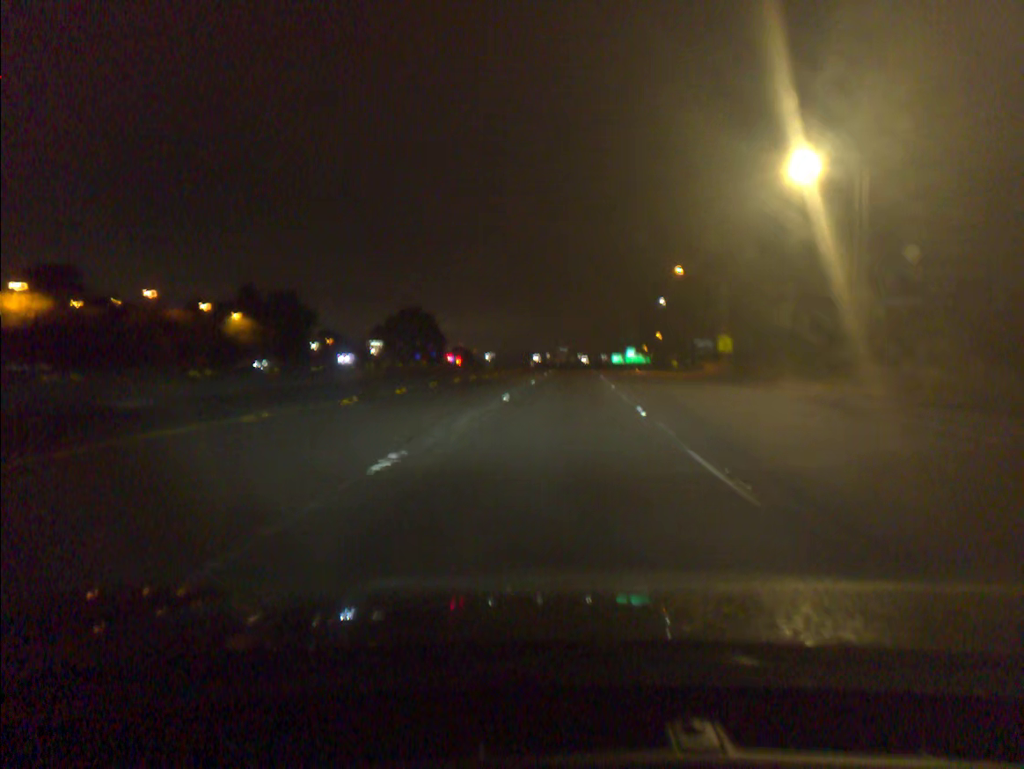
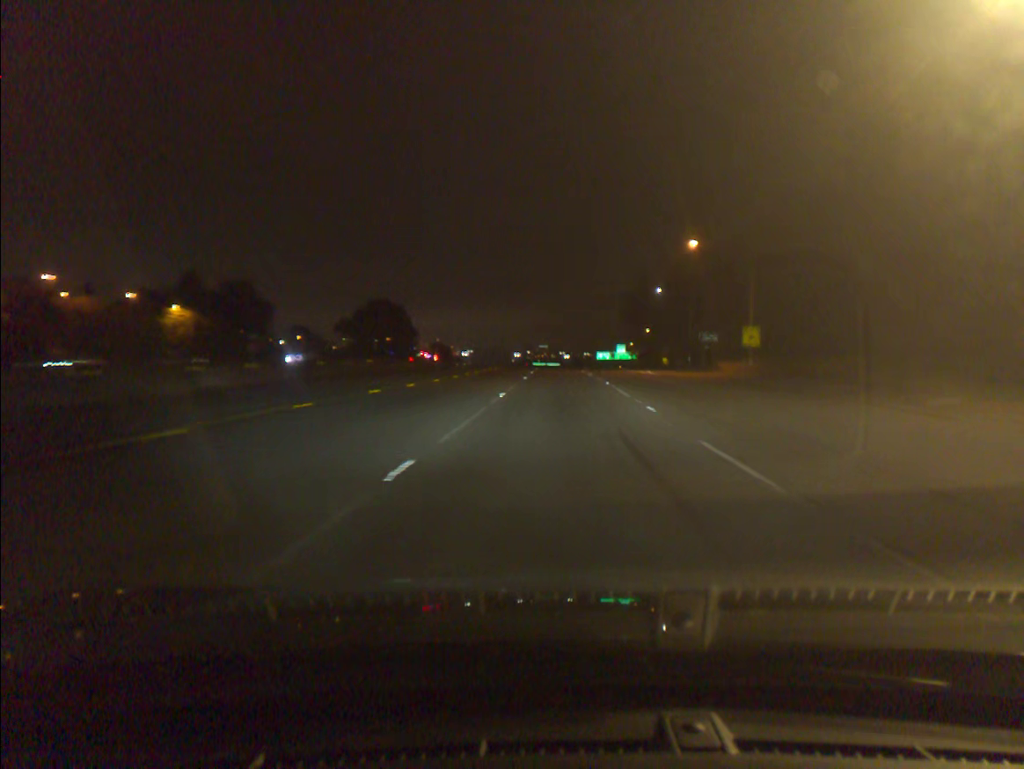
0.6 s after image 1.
(+0.2, +15.7) m; +2°
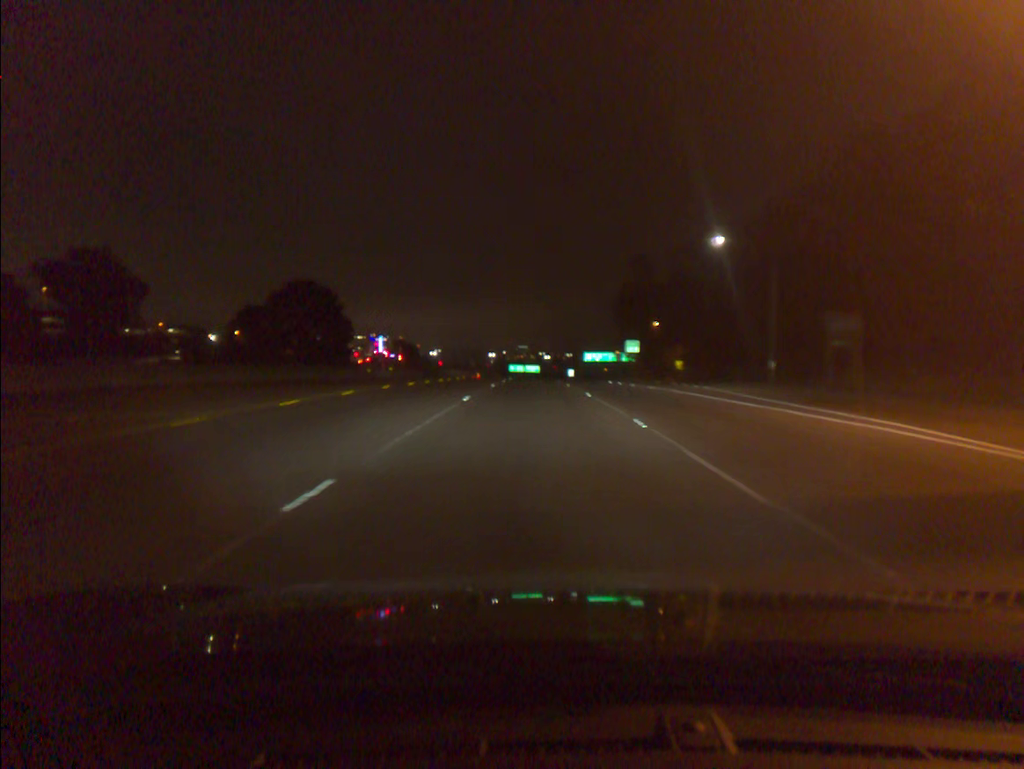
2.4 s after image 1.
(+1.1, +47.0) m; +1°
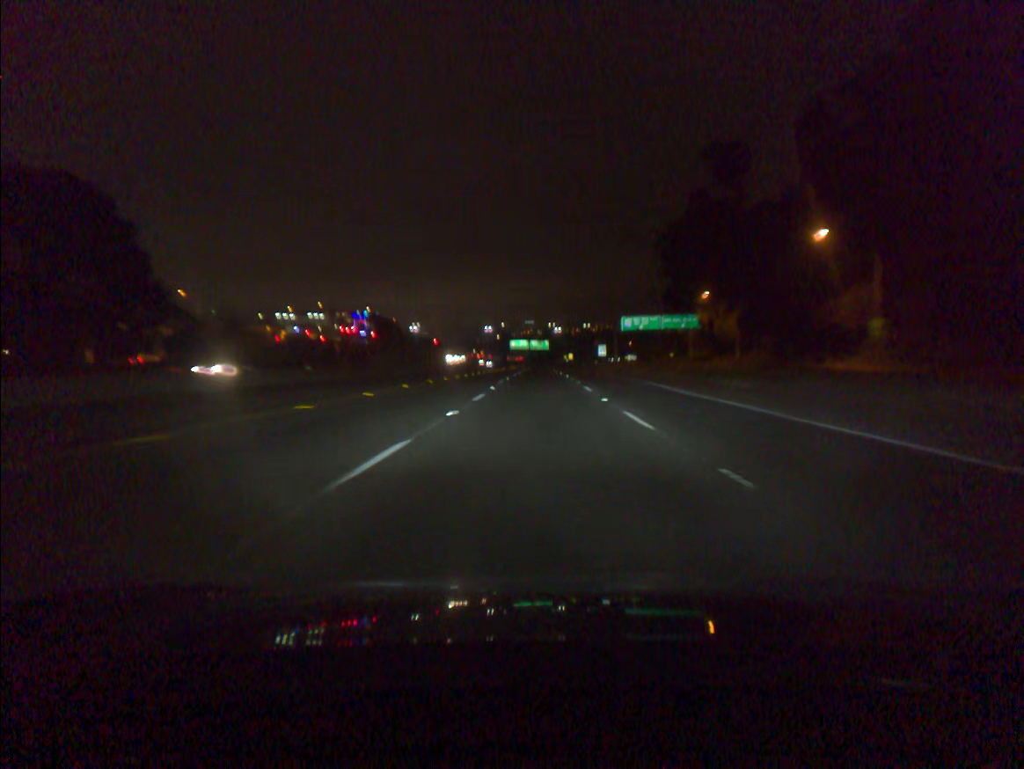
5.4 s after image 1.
(-0.8, +78.8) m; -1°
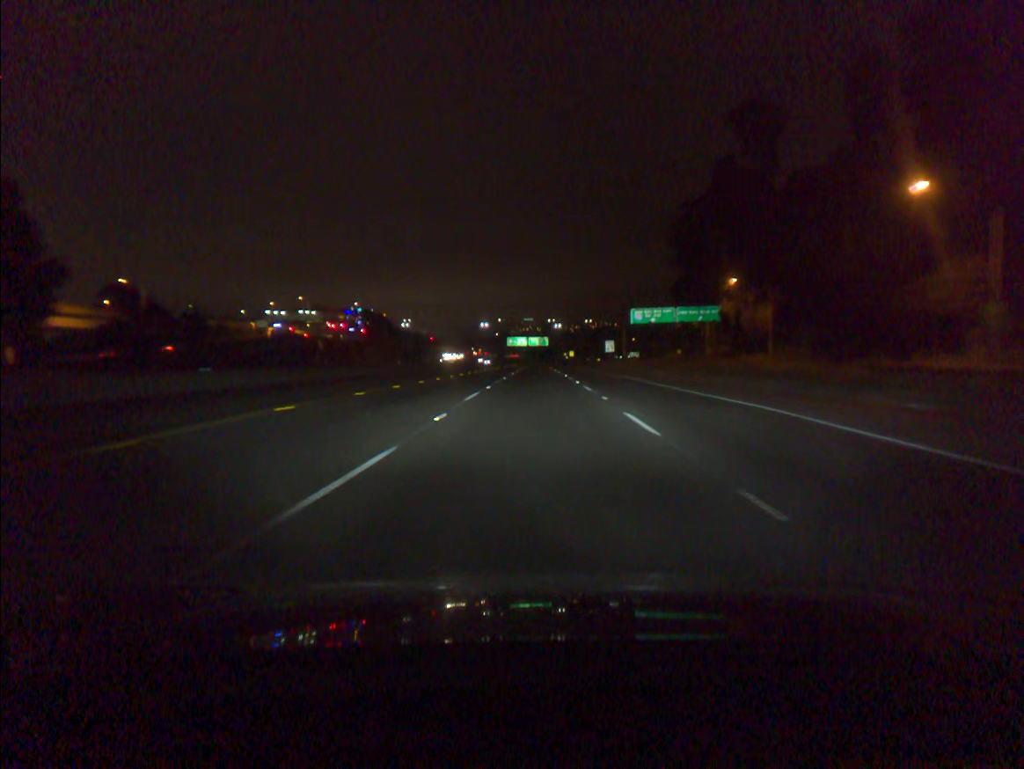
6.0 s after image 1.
(0.0, +15.9) m; 0°
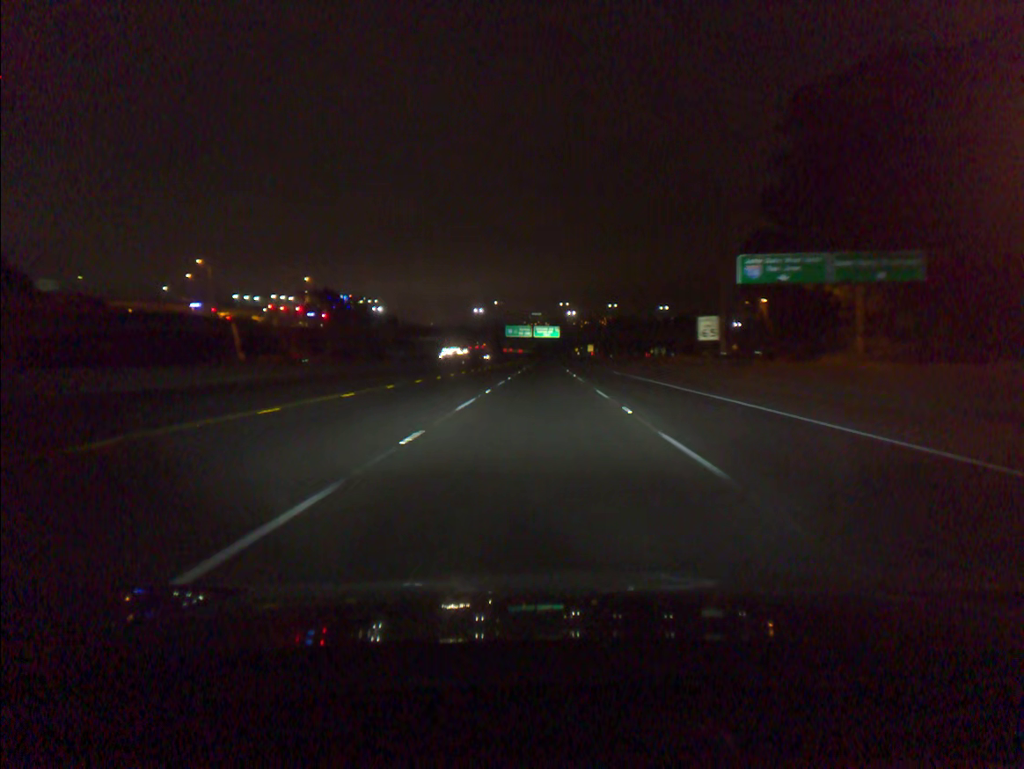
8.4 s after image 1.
(-0.3, +63.0) m; -1°
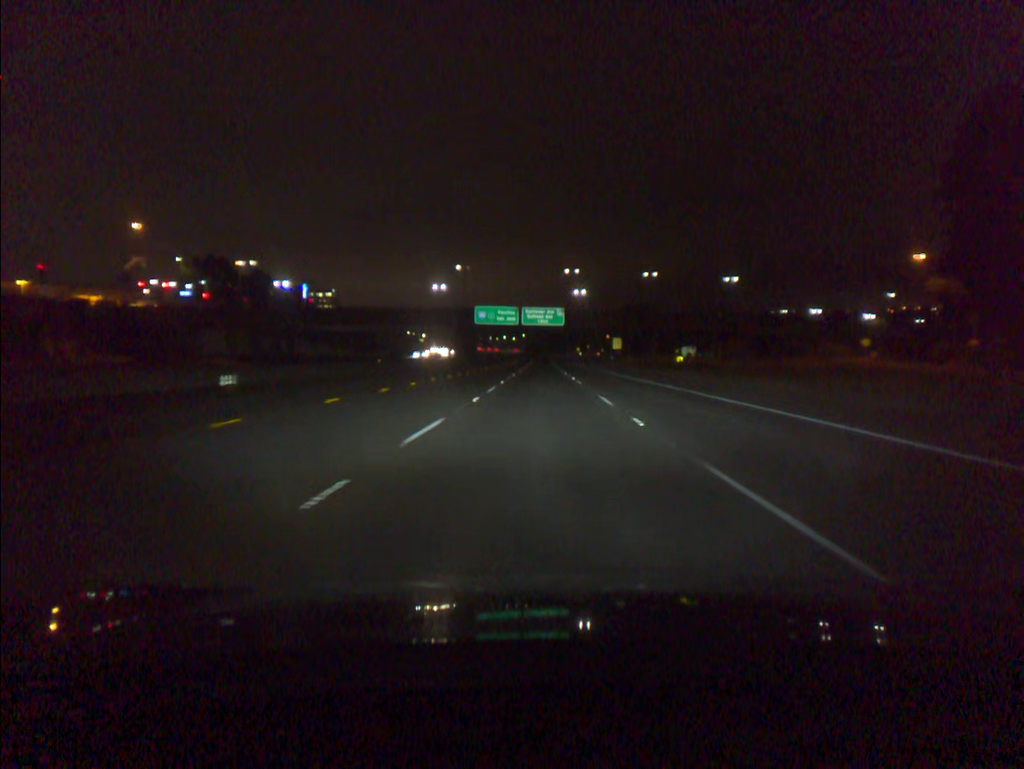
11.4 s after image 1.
(+0.5, +79.5) m; 0°
